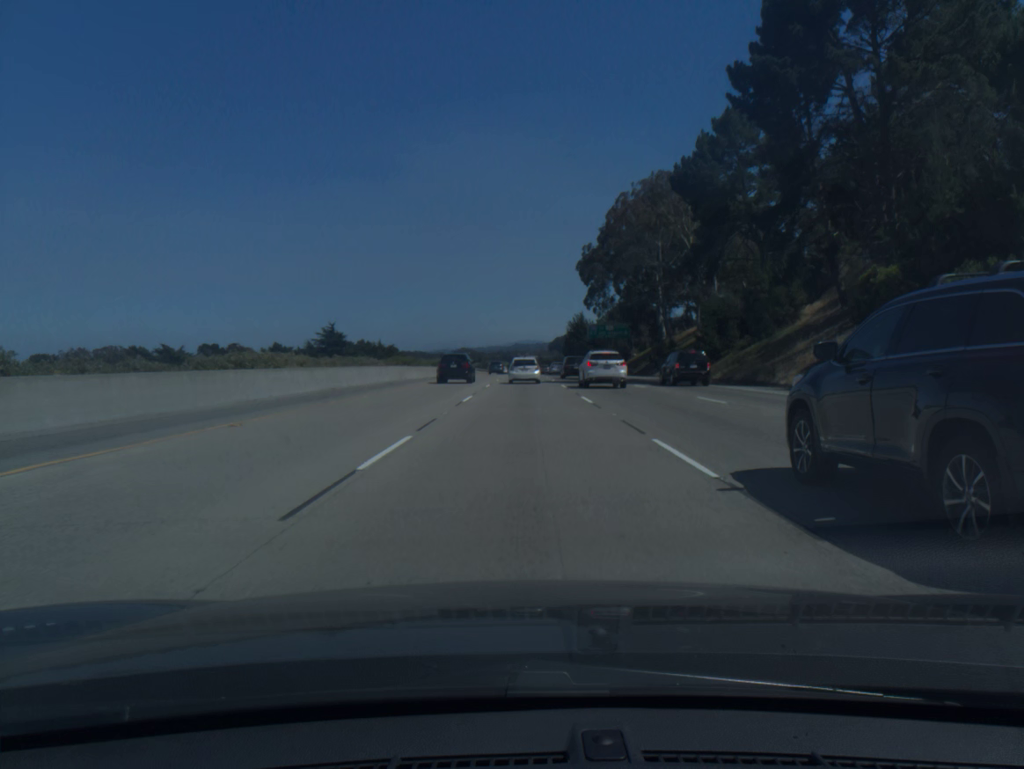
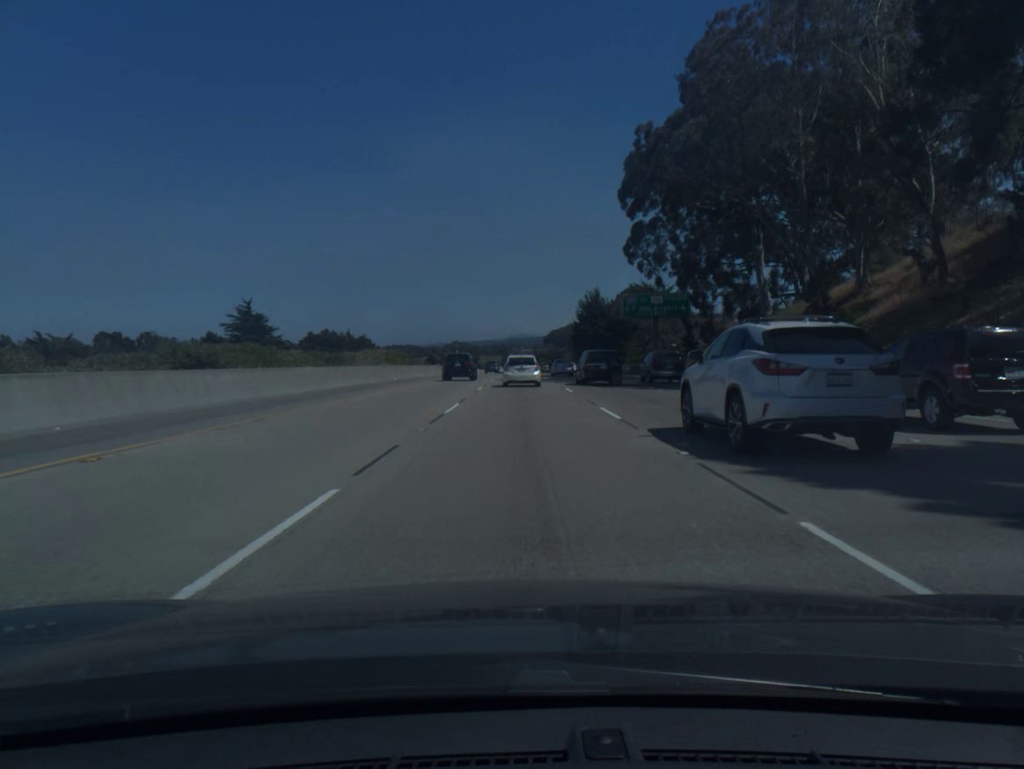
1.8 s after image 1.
(+0.2, +49.0) m; 0°
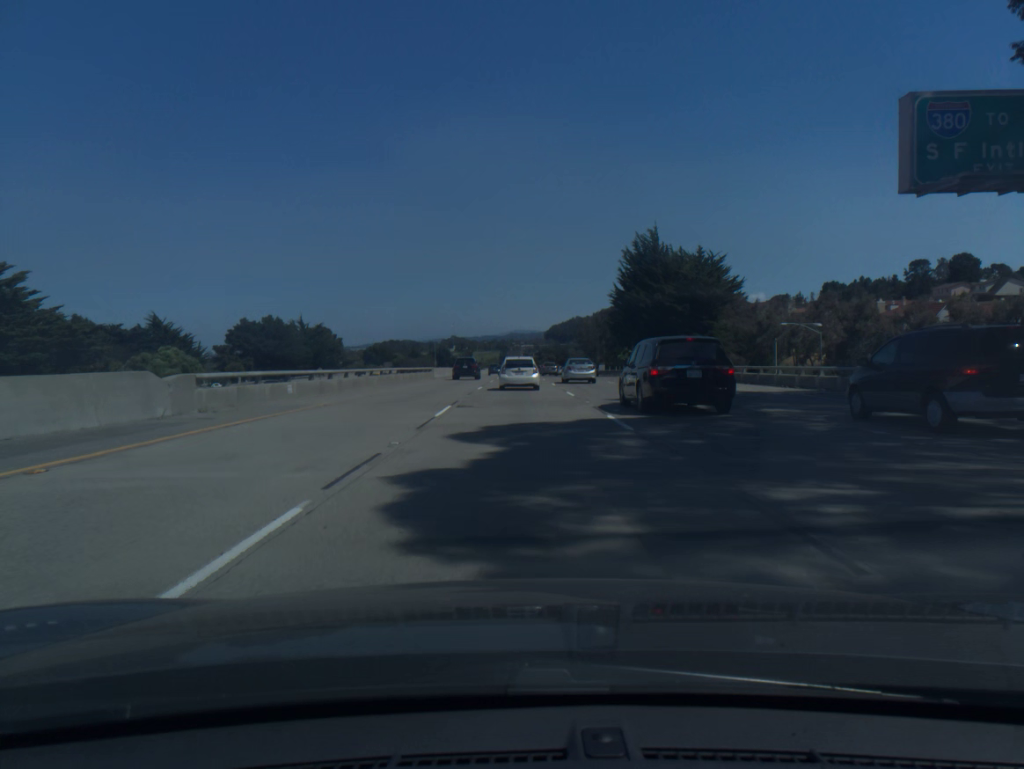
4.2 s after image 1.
(0.0, +59.5) m; 0°
